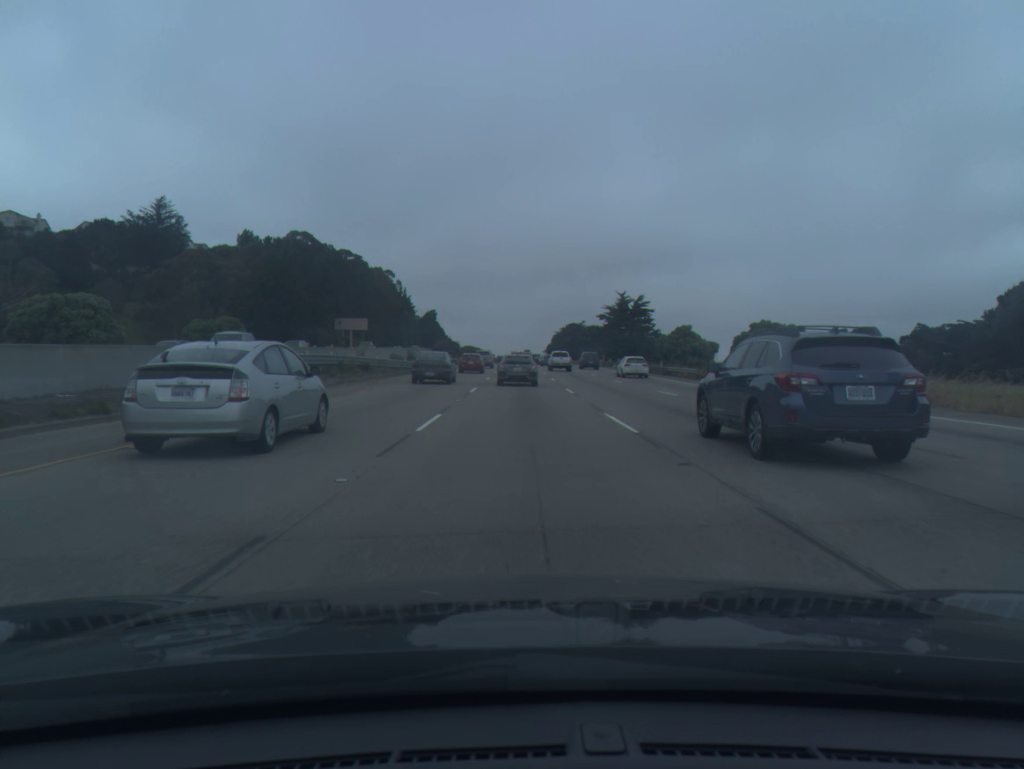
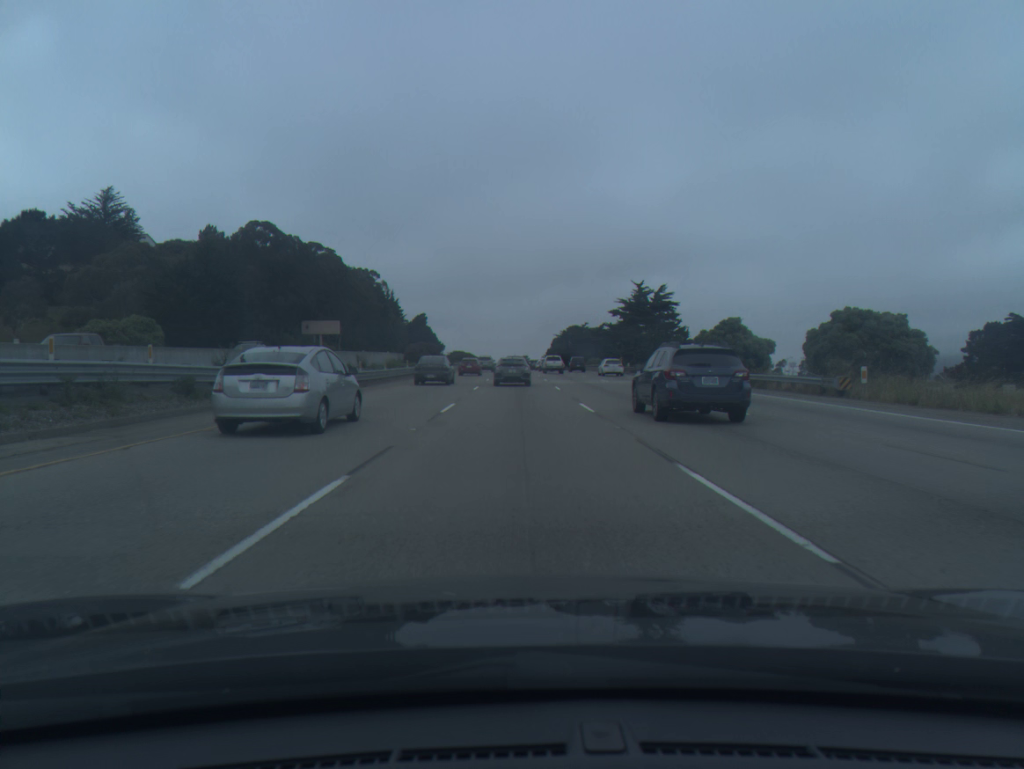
(0.0, +23.6) m; 0°
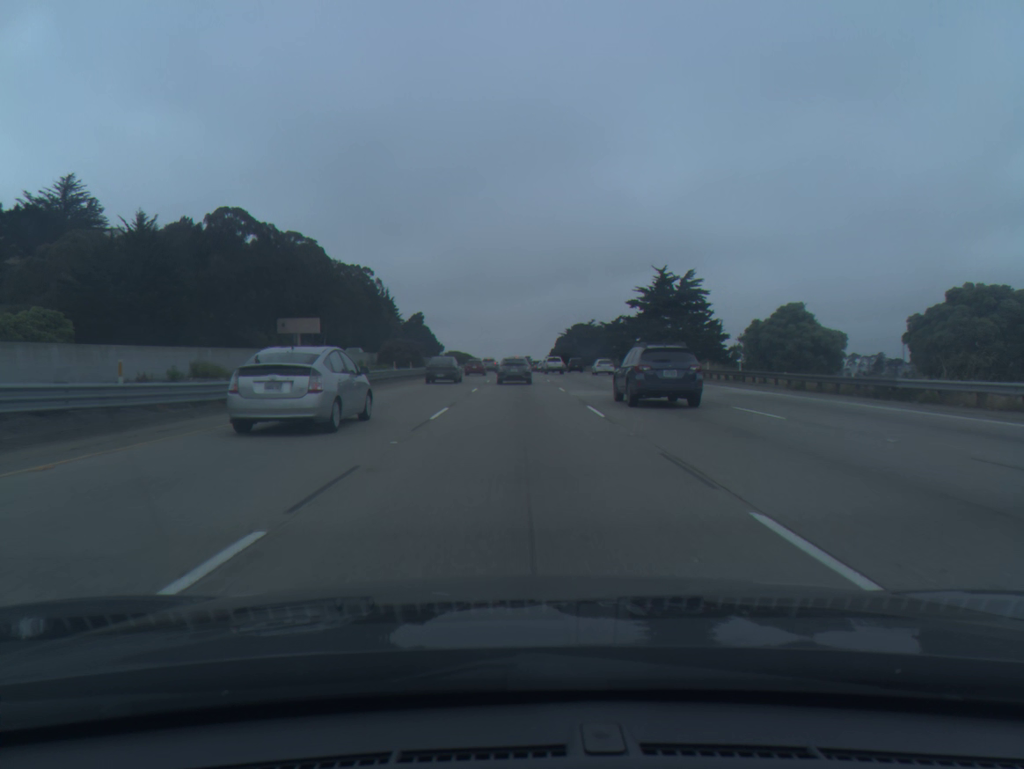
(0.0, +16.8) m; 0°
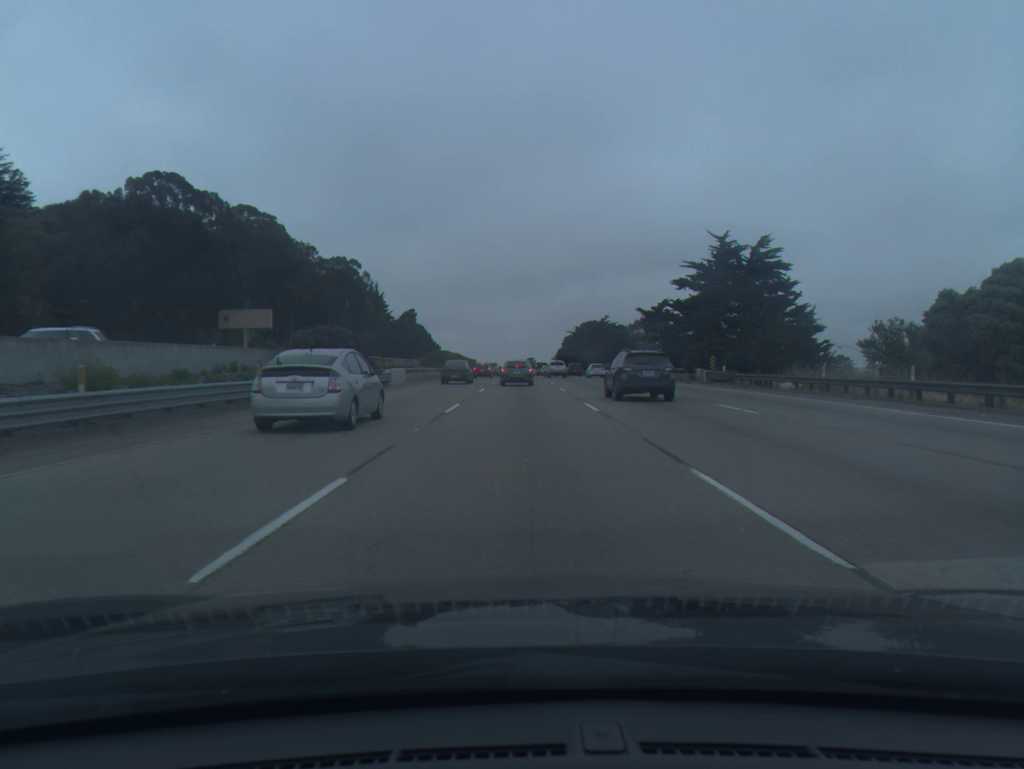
(-0.1, +26.7) m; 0°
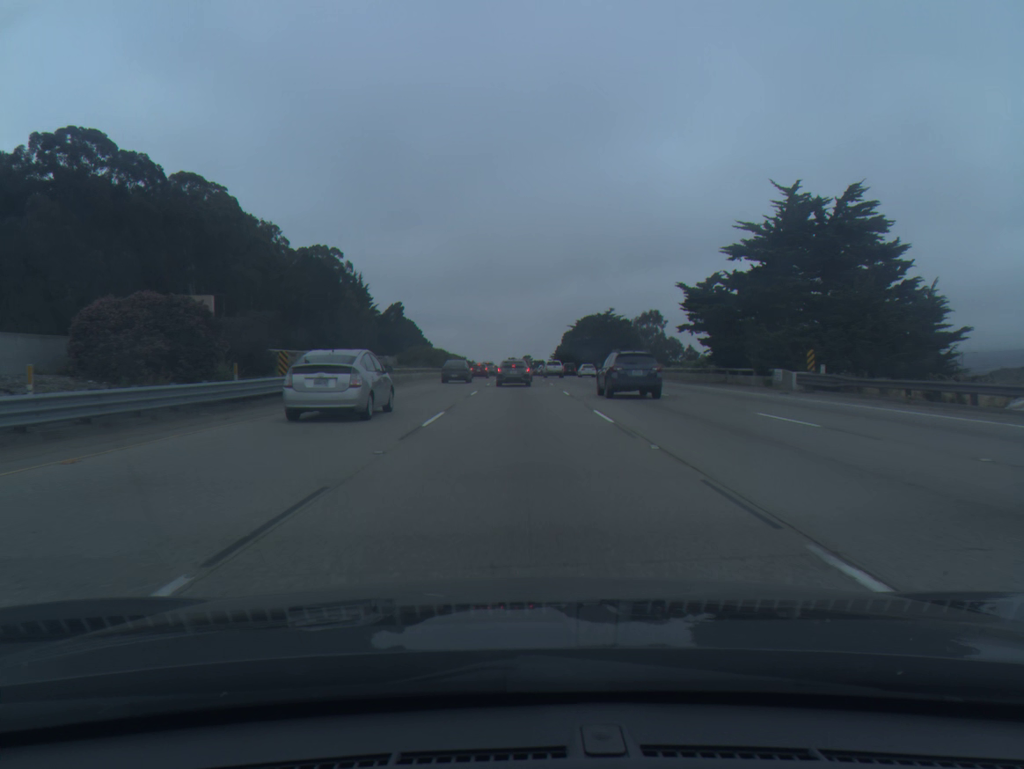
(0.0, +18.5) m; 0°
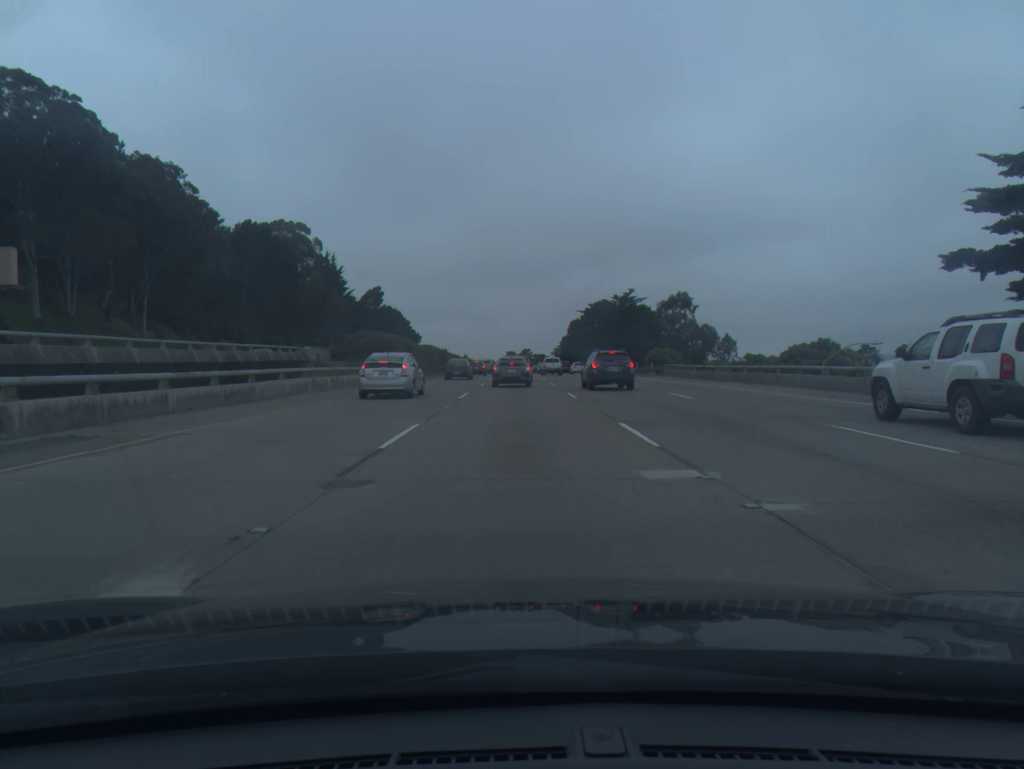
(+0.1, +34.1) m; 0°
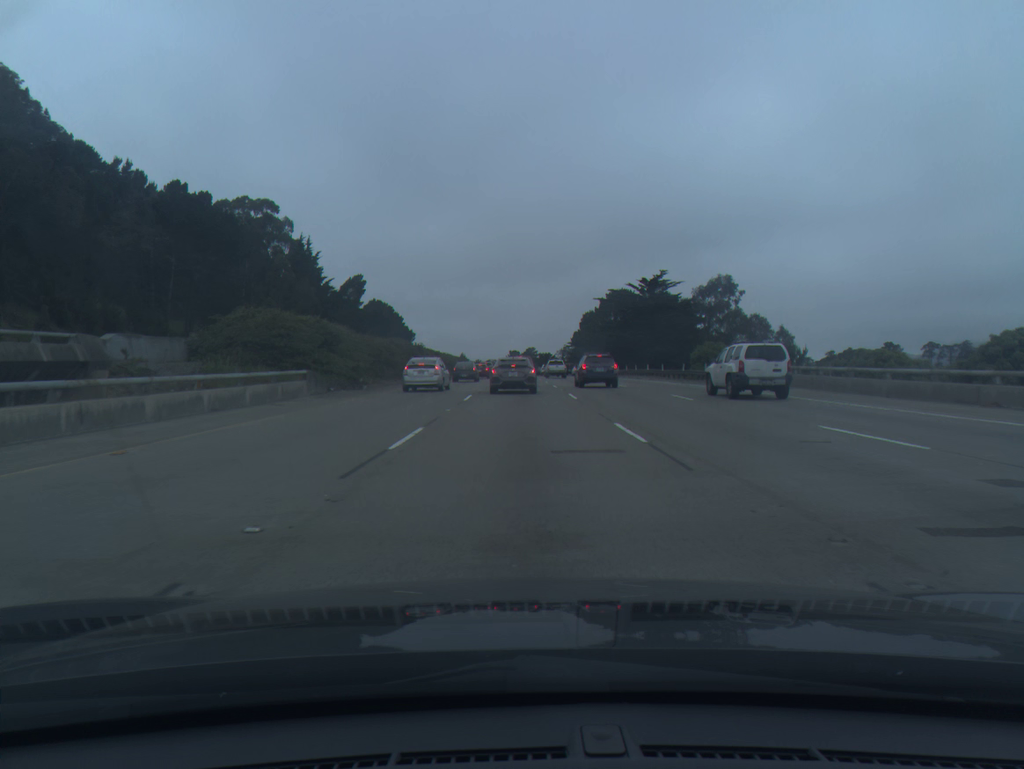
(-0.1, +28.9) m; 0°
